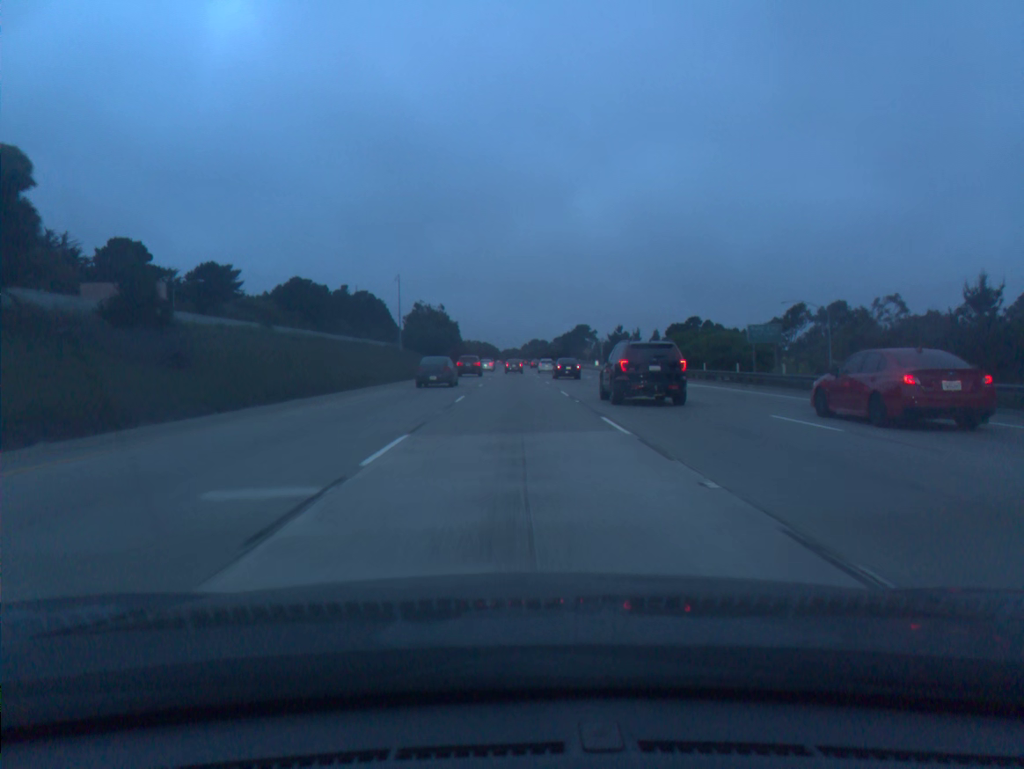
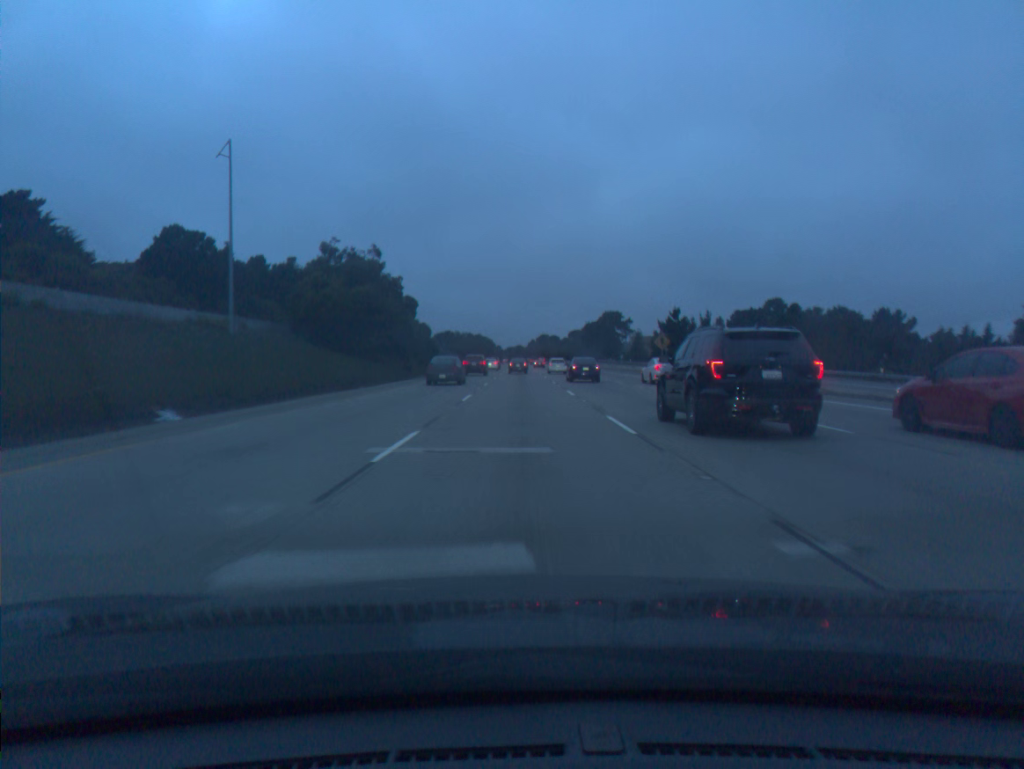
(-0.5, +72.8) m; 0°
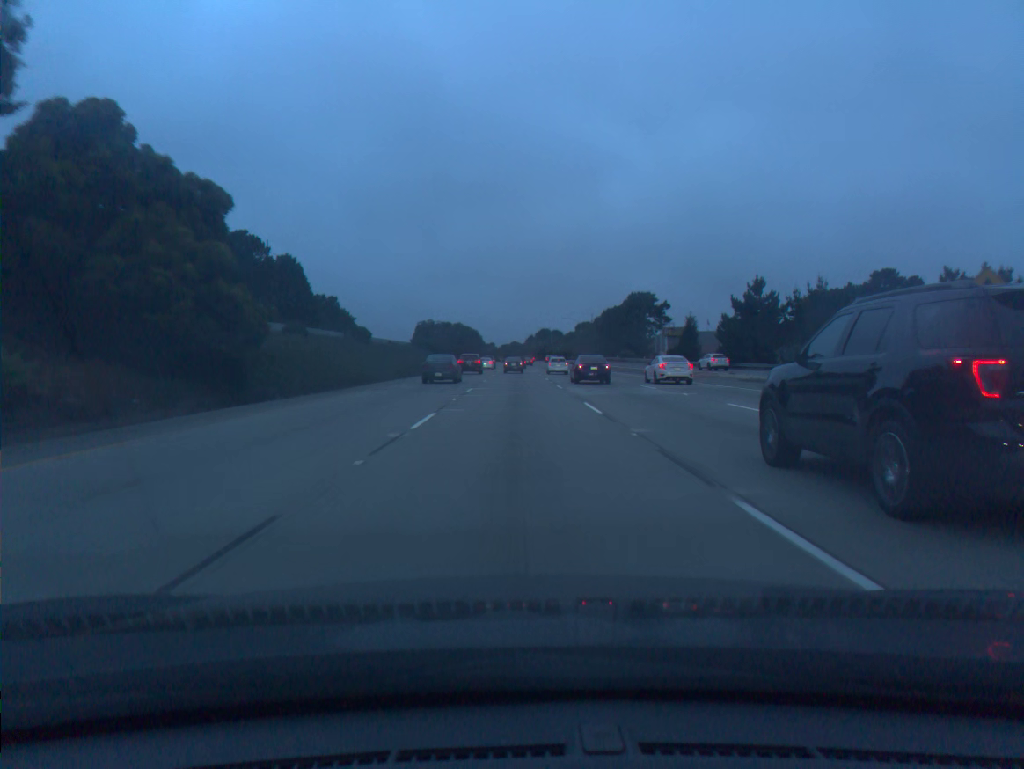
(+0.2, +54.6) m; 0°
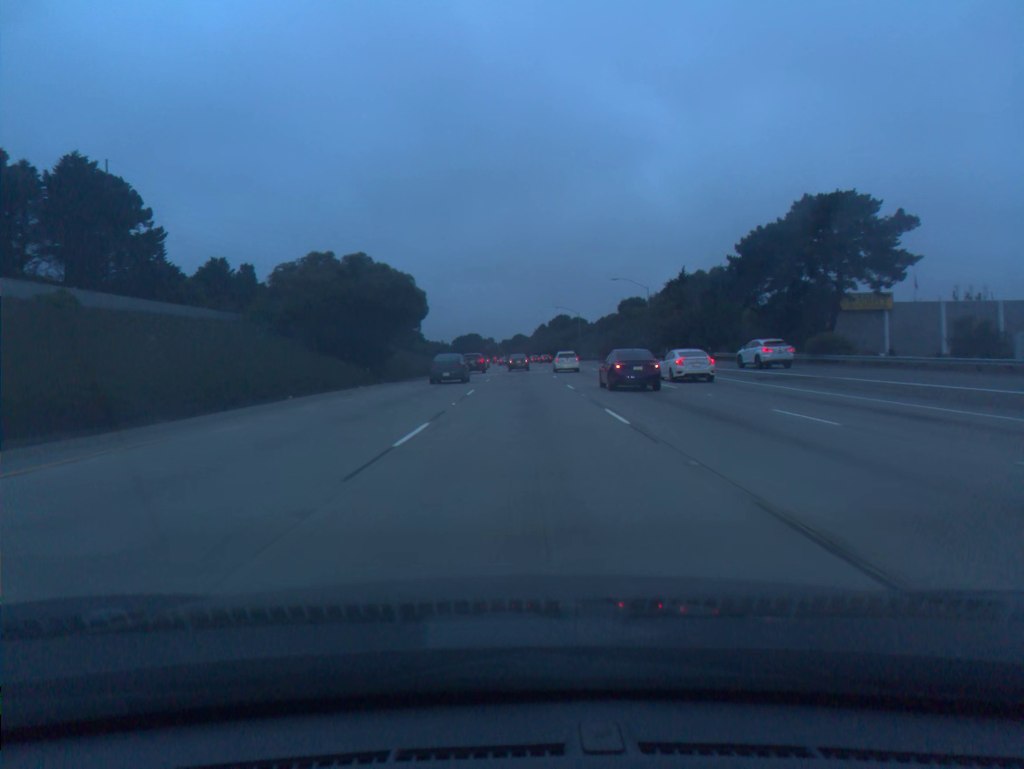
(-0.2, +90.4) m; 0°
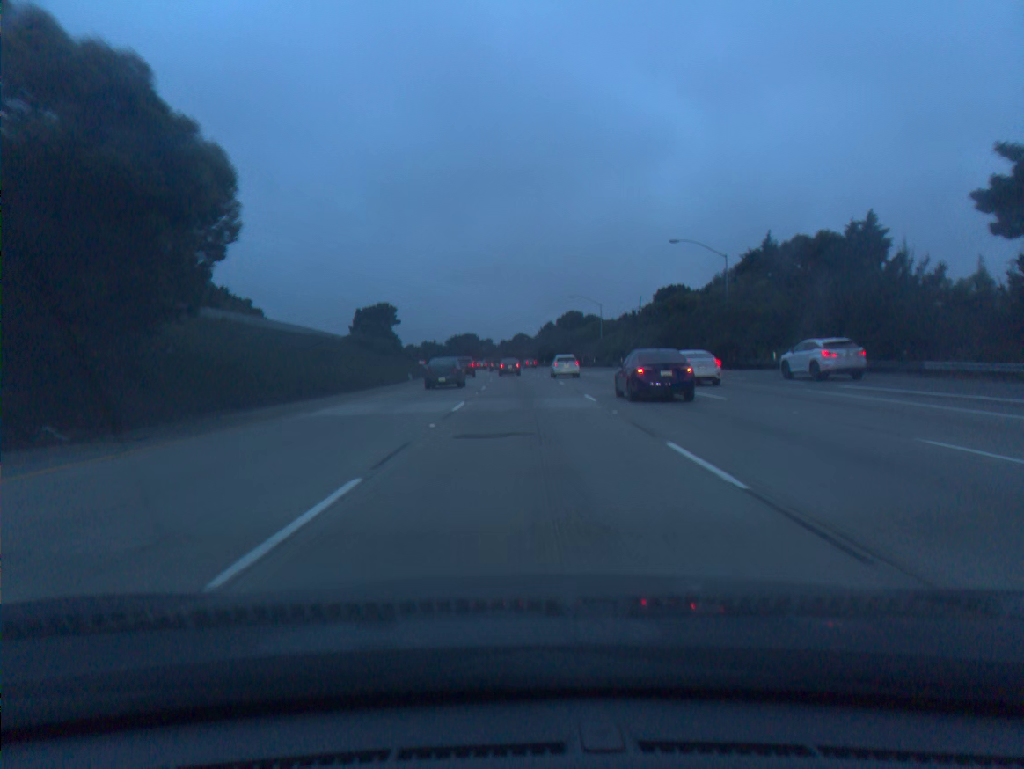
(0.0, +35.9) m; 0°
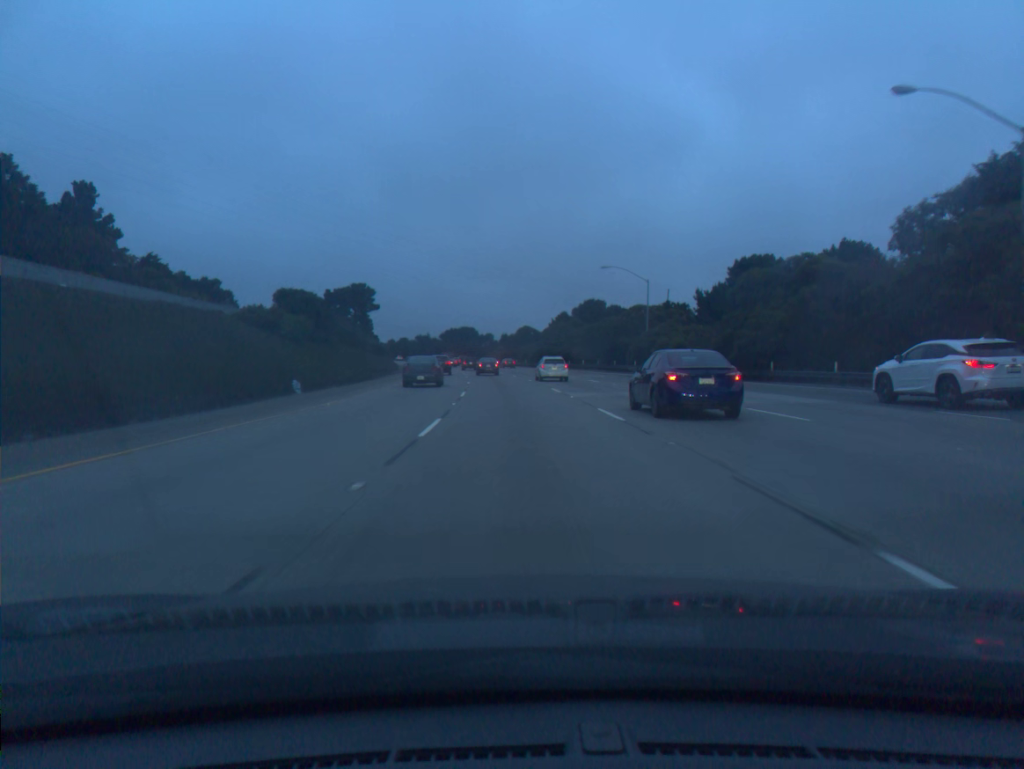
(-0.1, +35.7) m; 0°
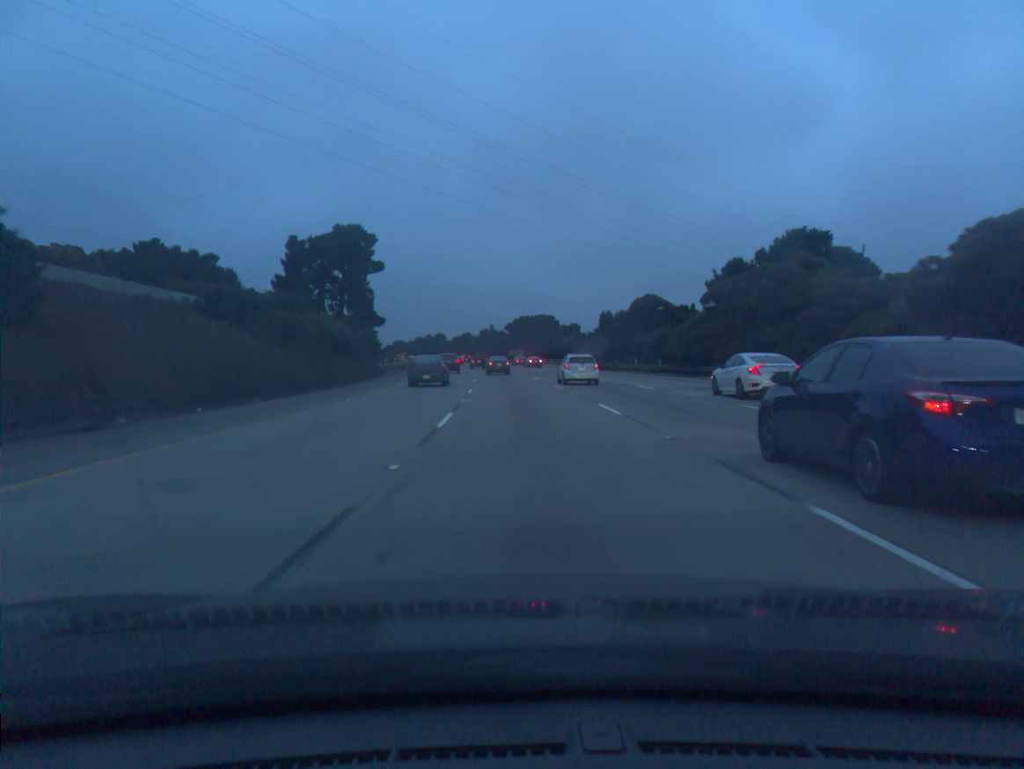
(-3.2, +71.3) m; -6°
